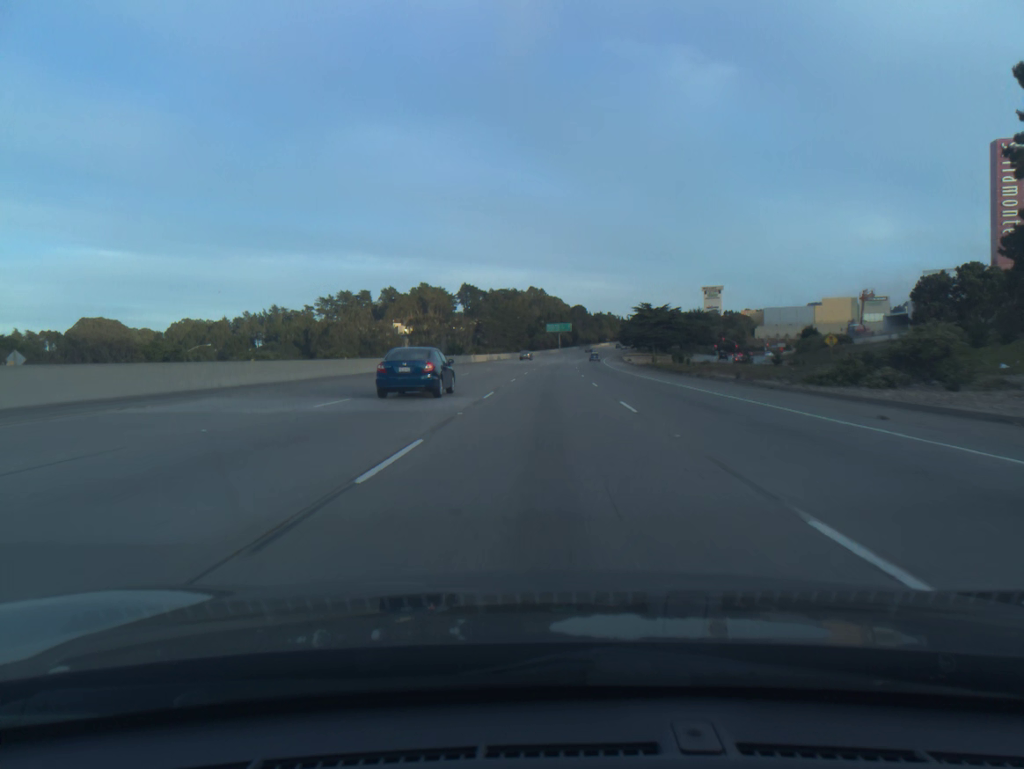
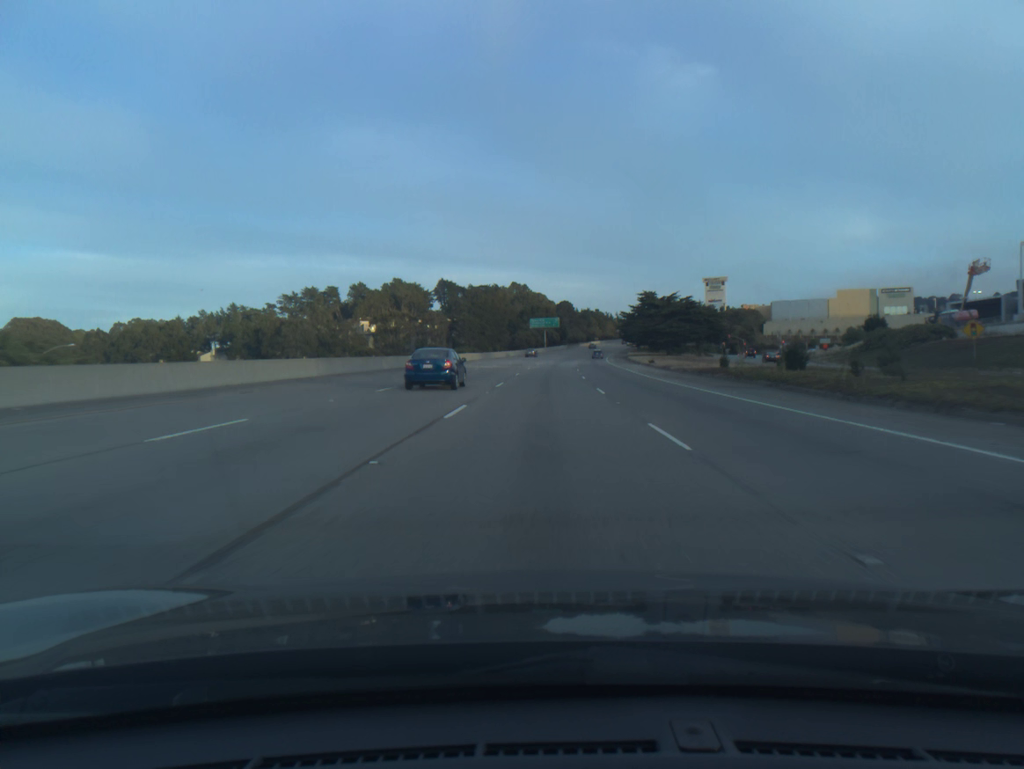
(+0.4, +36.3) m; +1°
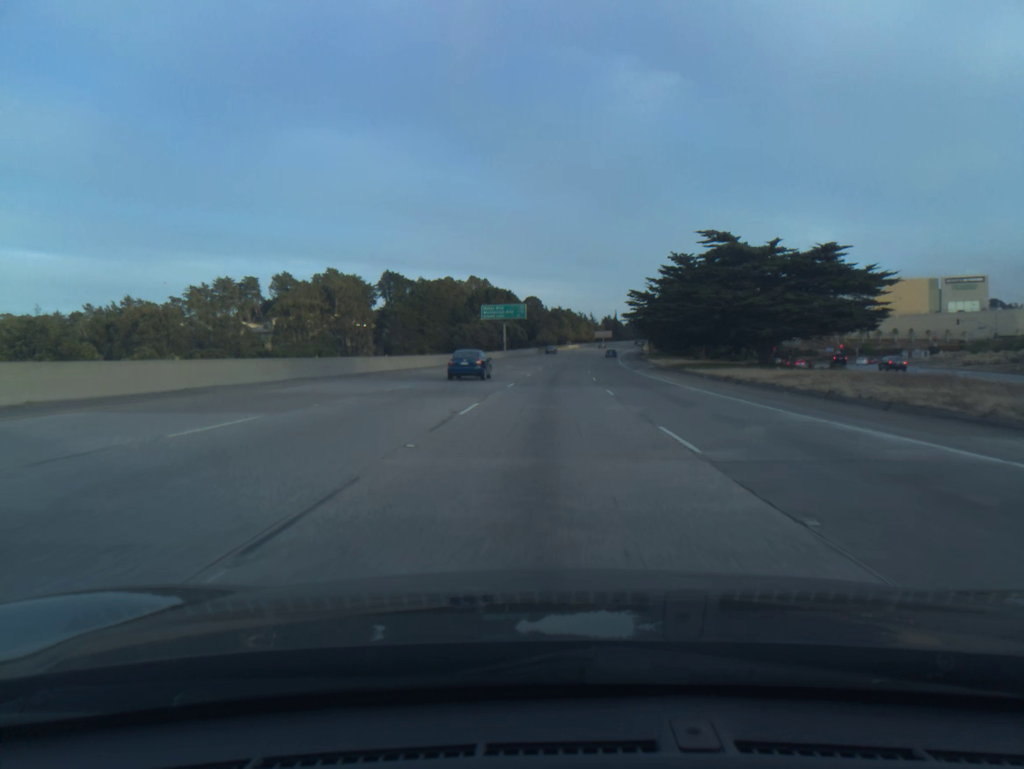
(+1.2, +72.7) m; +3°
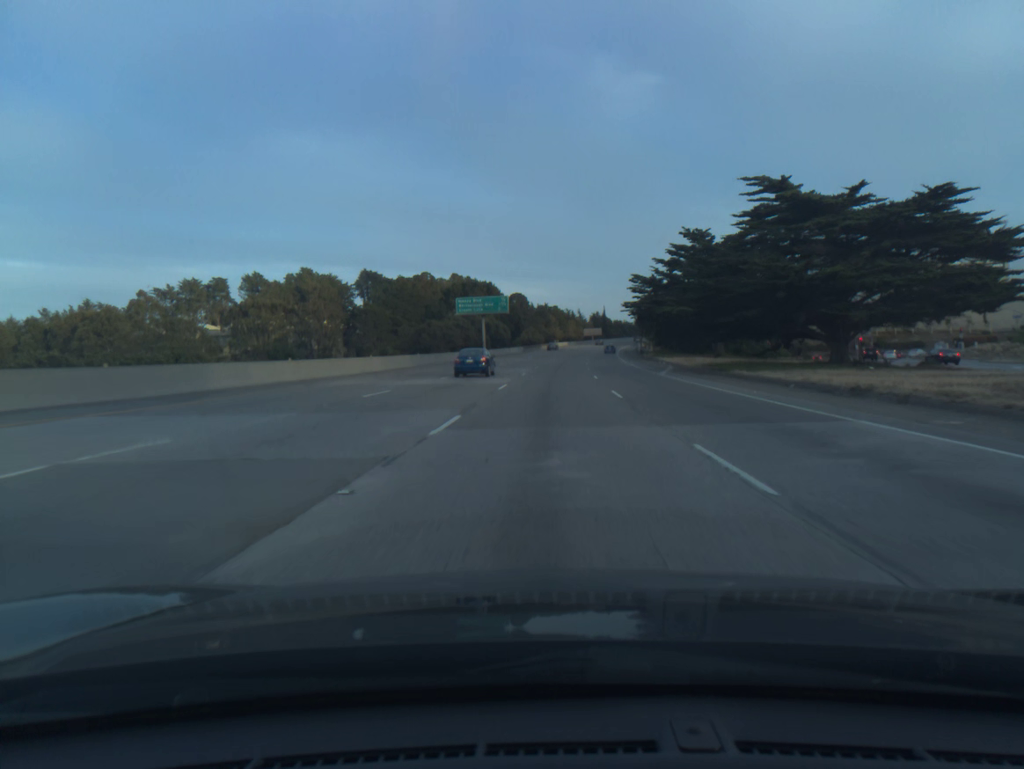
(+0.1, +18.2) m; +1°
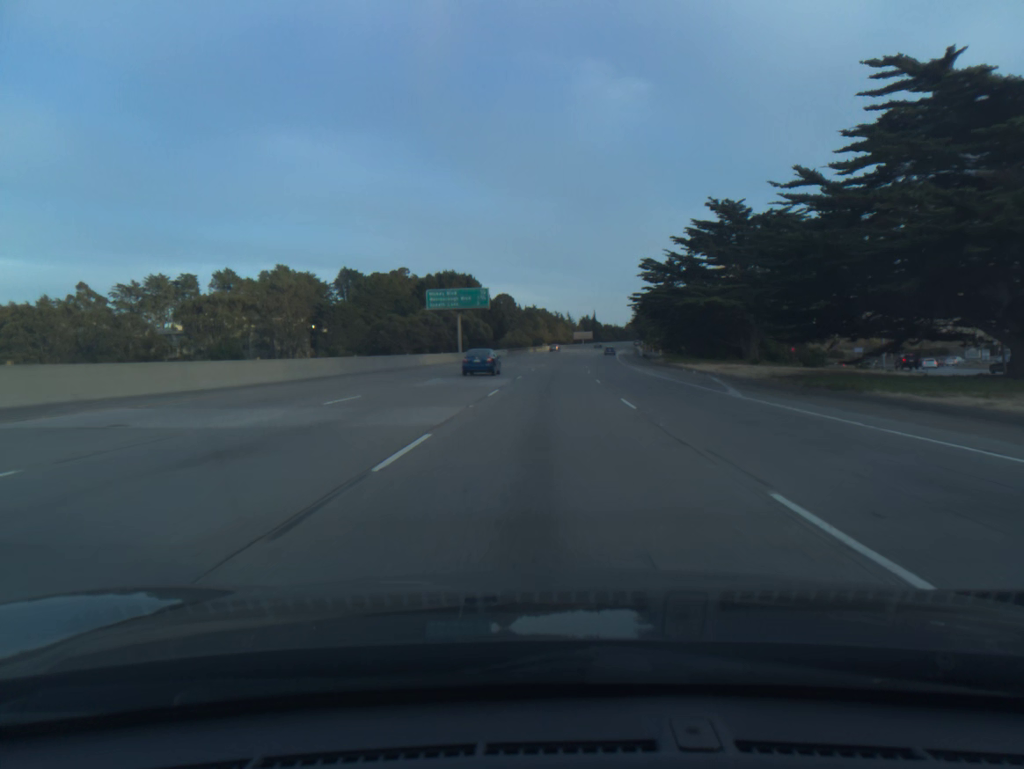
(+0.1, +18.2) m; +1°
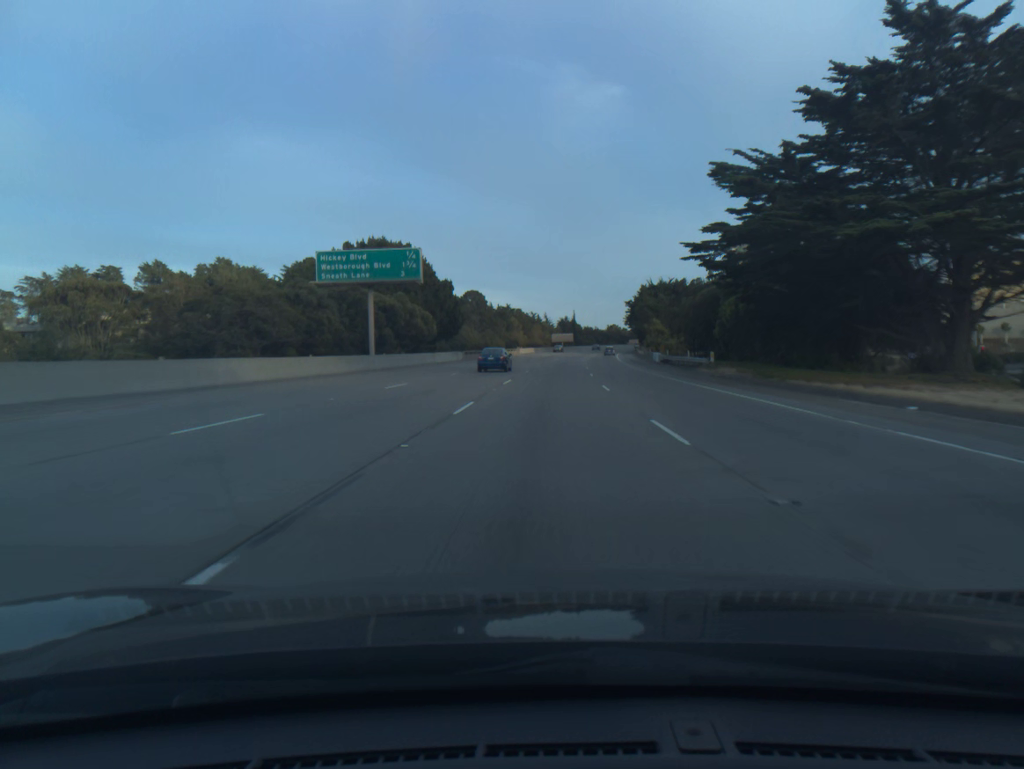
(+0.6, +36.5) m; +2°
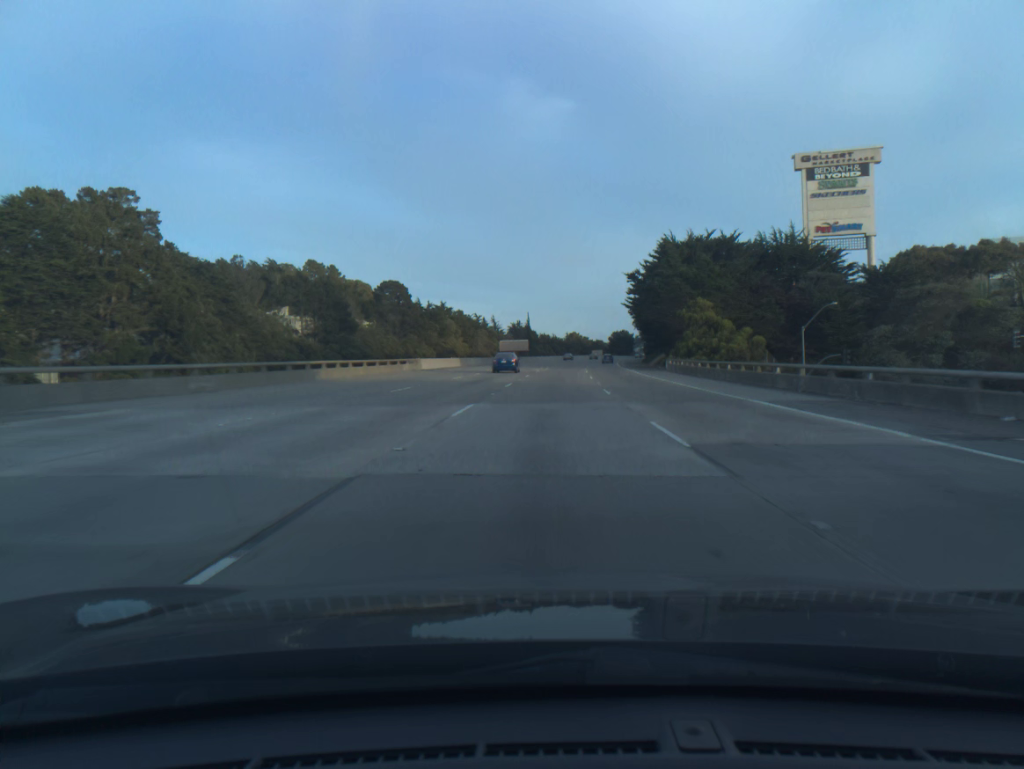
(+2.2, +72.8) m; +3°
